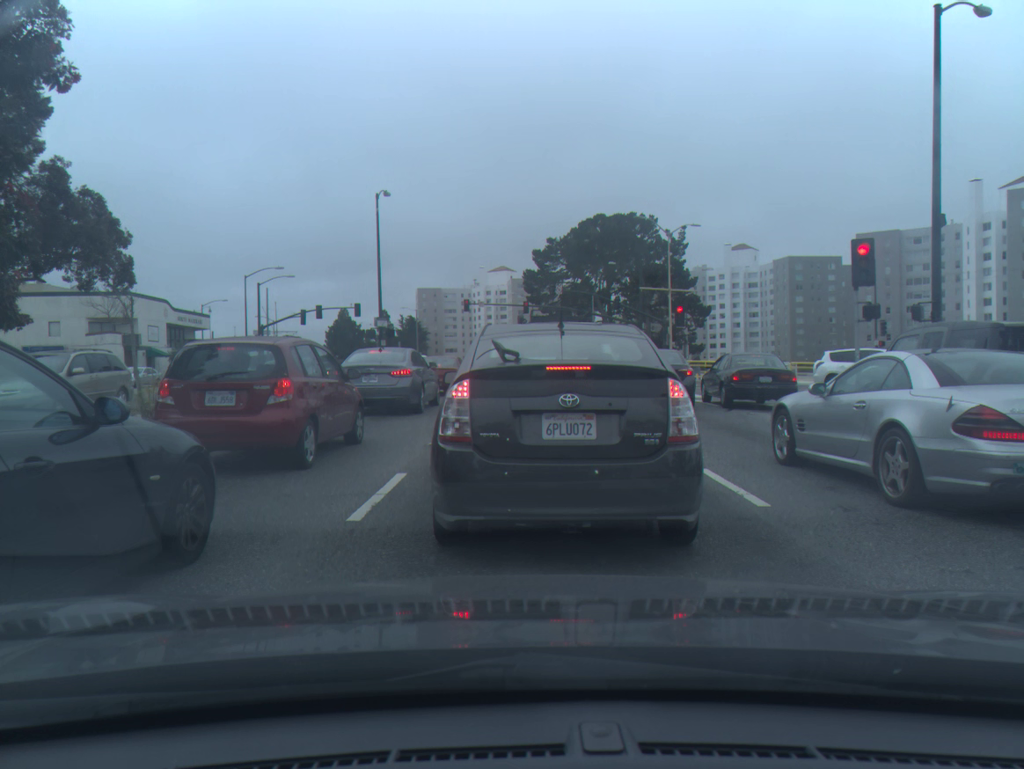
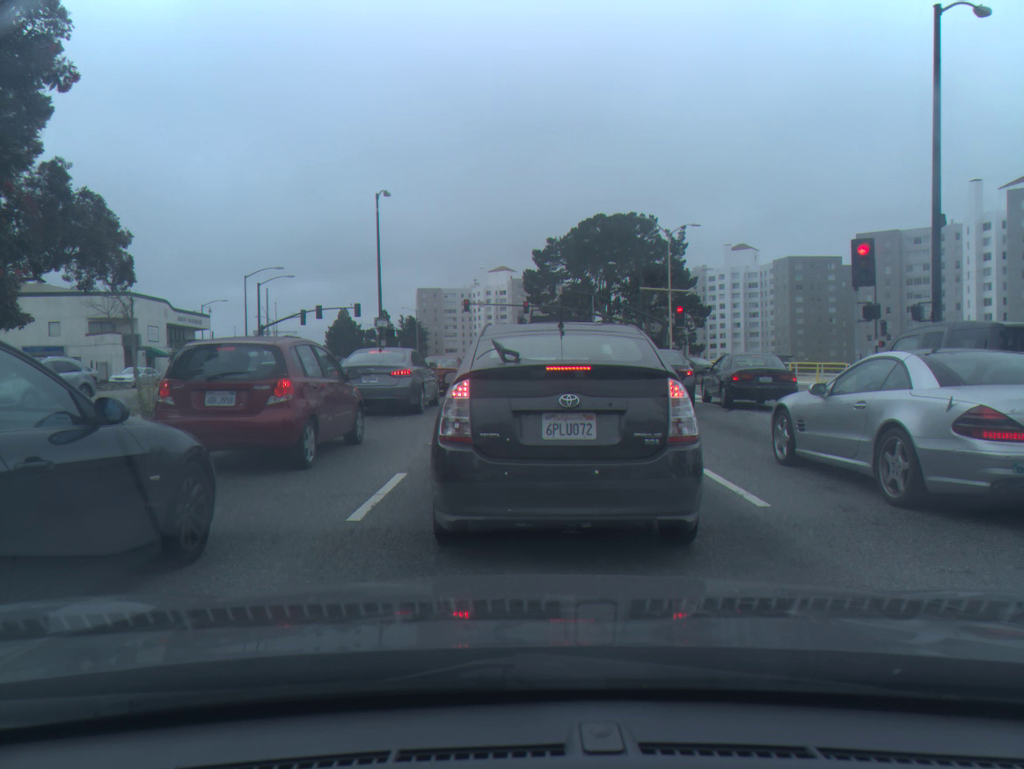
(0.0, 0.0) m; 0°
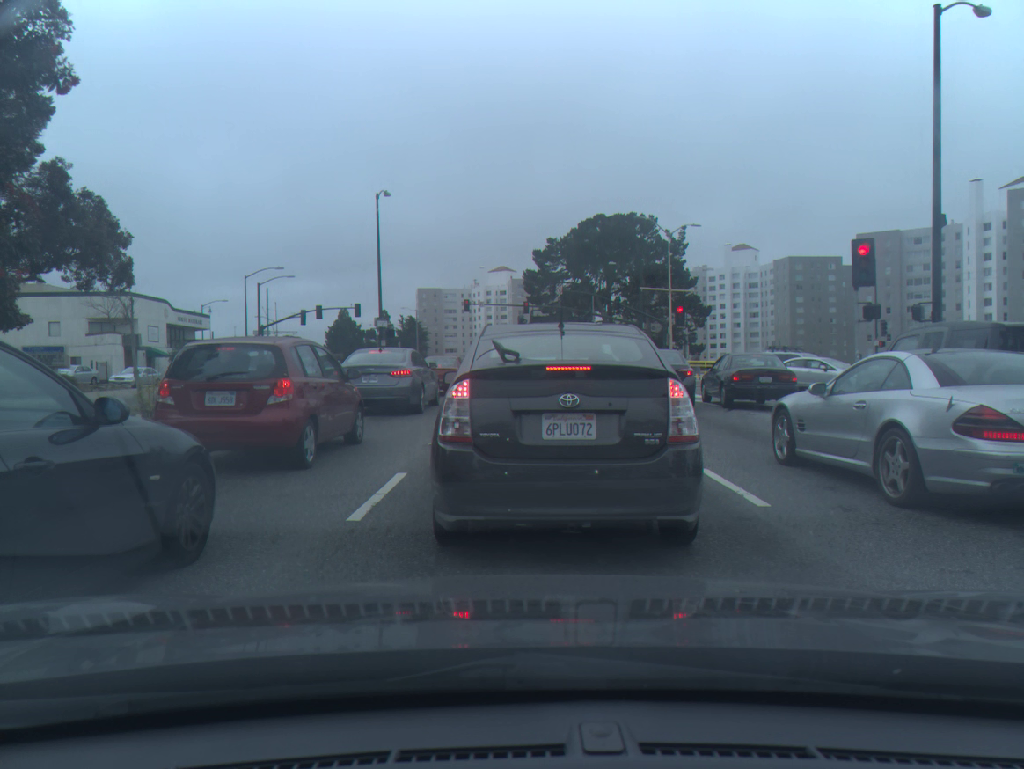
(0.0, 0.0) m; 0°
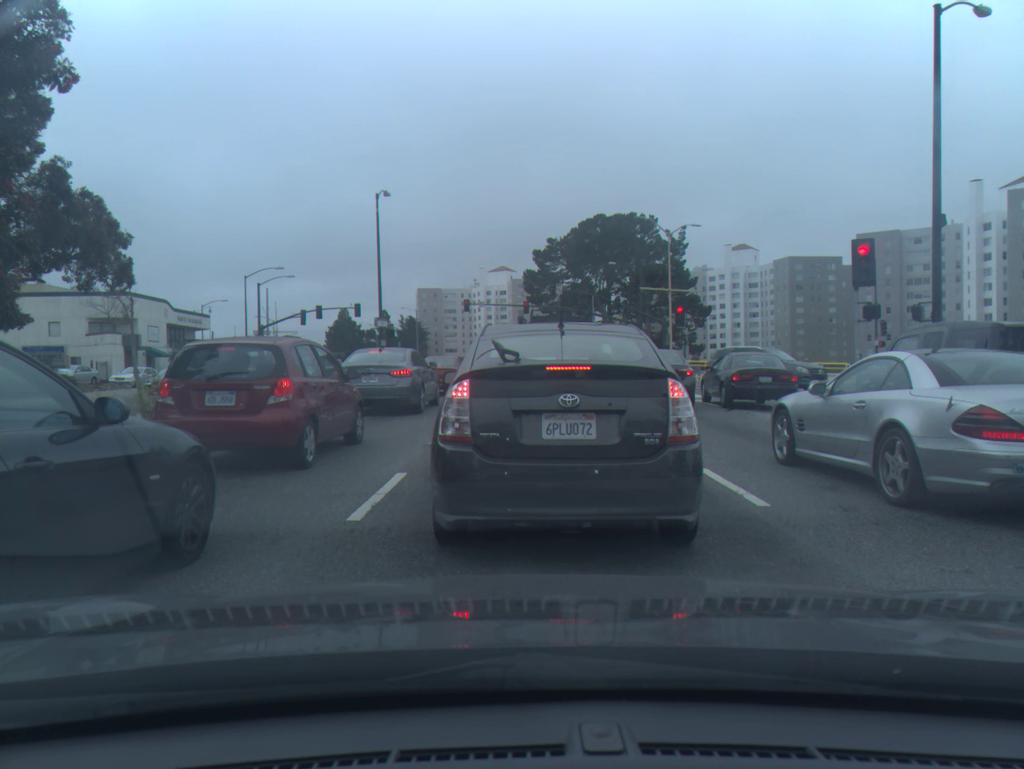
(0.0, 0.0) m; 0°
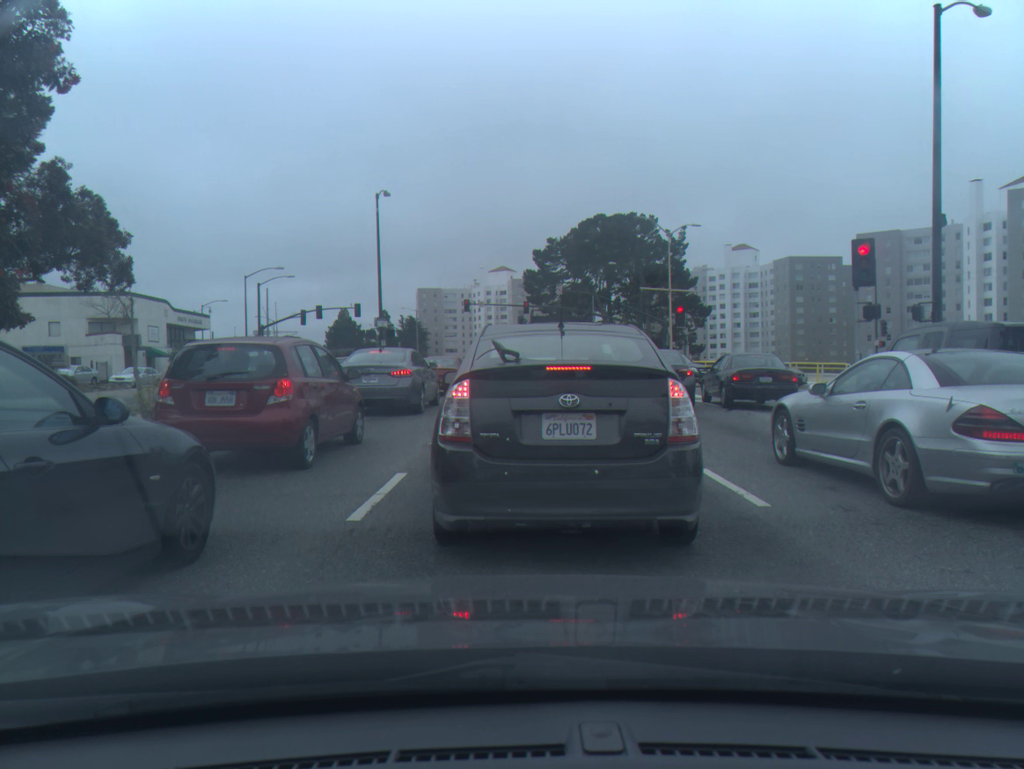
(0.0, 0.0) m; 0°
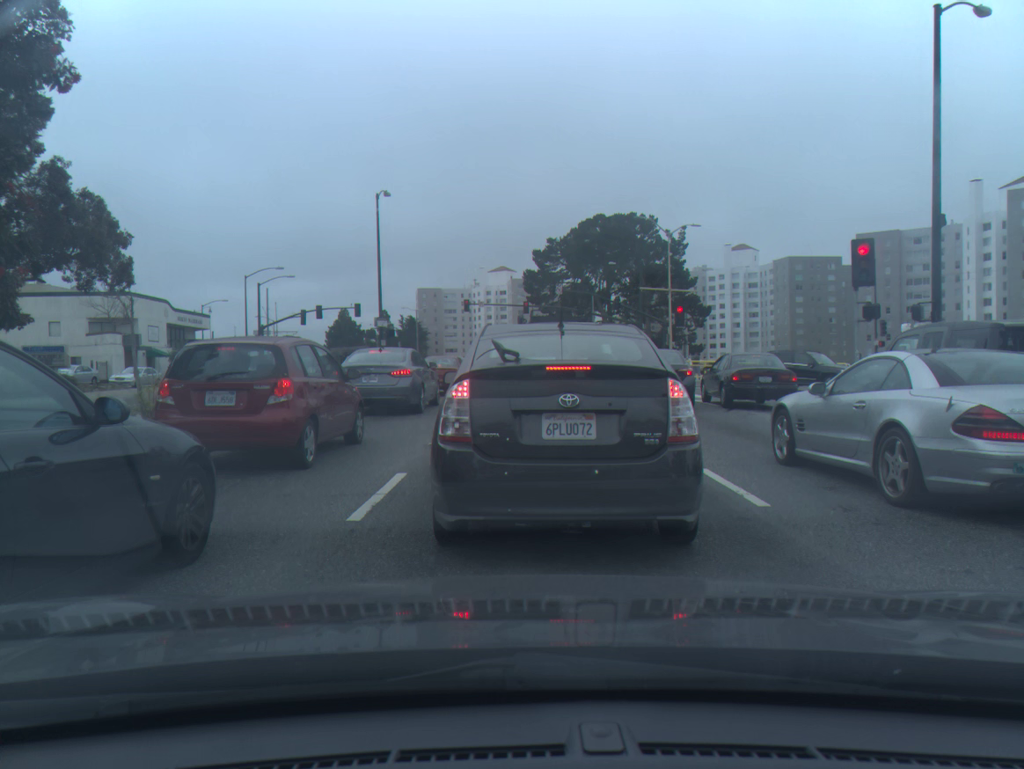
(0.0, 0.0) m; 0°
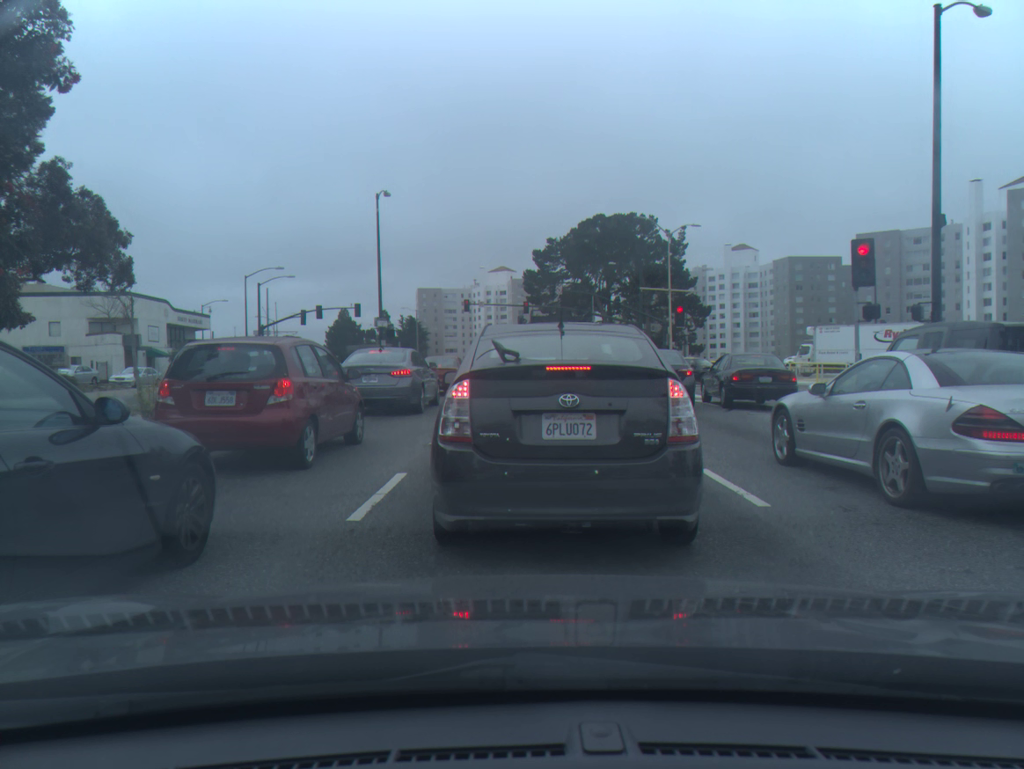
(0.0, 0.0) m; 0°
